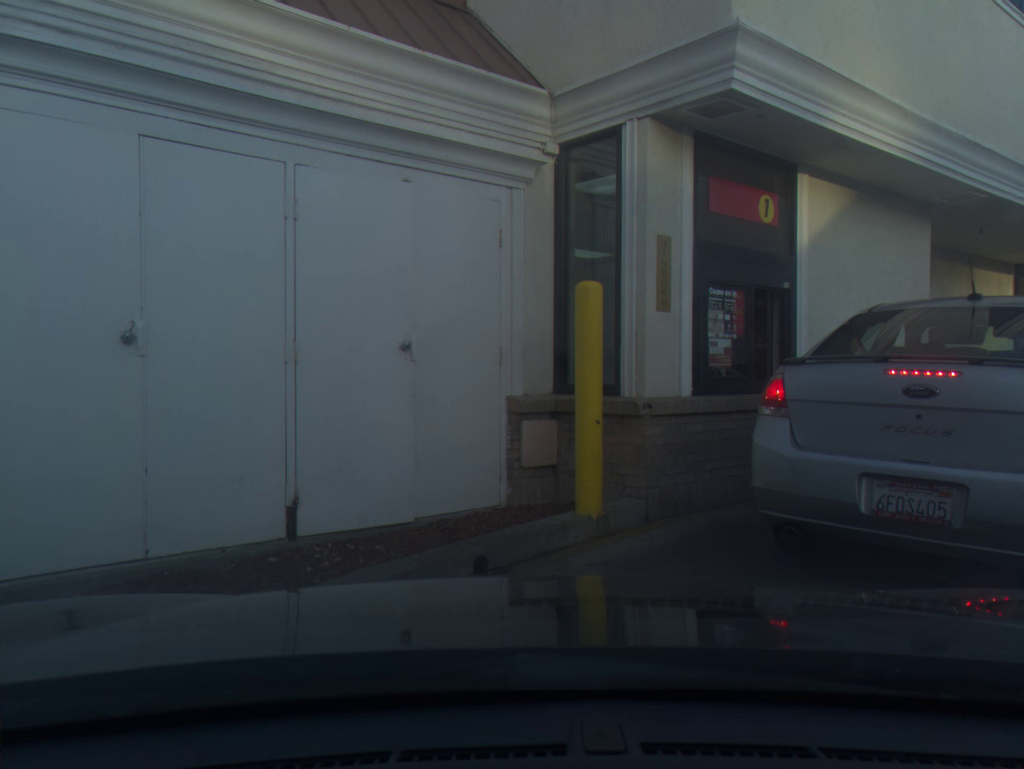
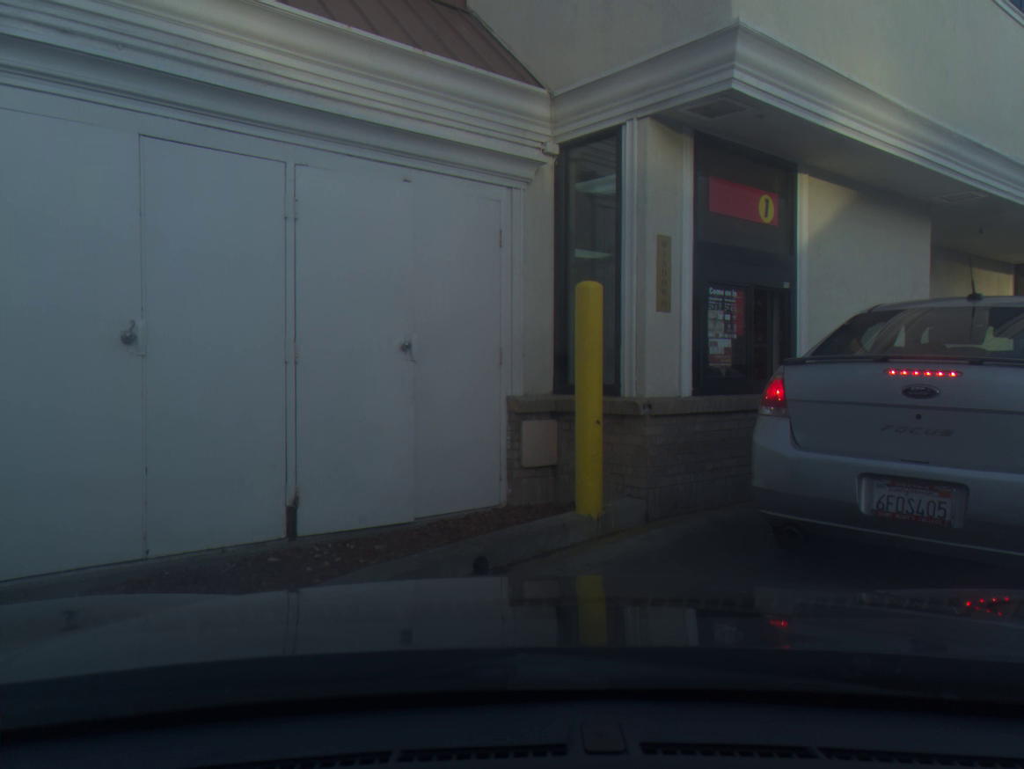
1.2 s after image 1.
(0.0, 0.0) m; 0°
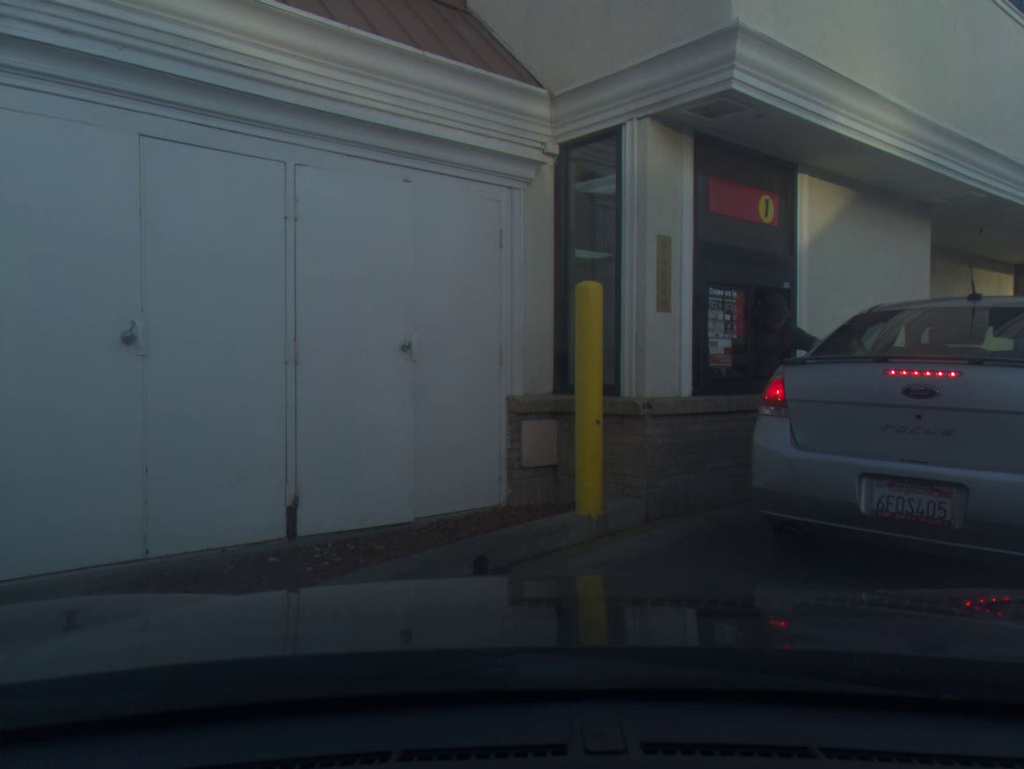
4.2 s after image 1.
(0.0, 0.0) m; 0°
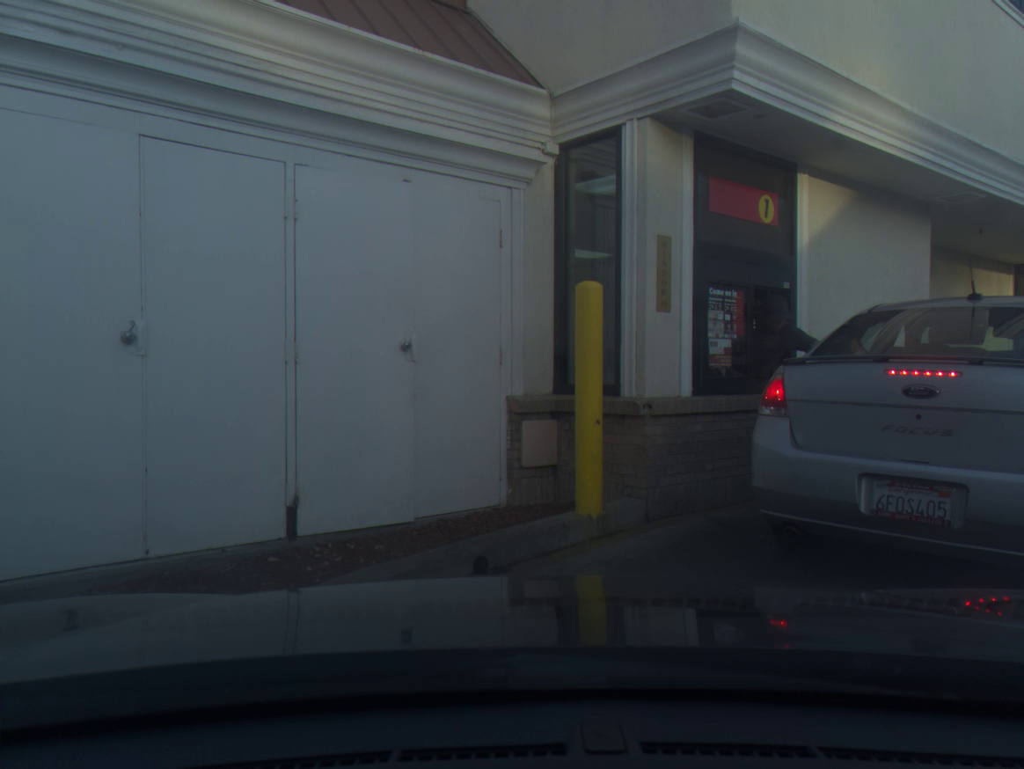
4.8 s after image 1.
(0.0, 0.0) m; 0°
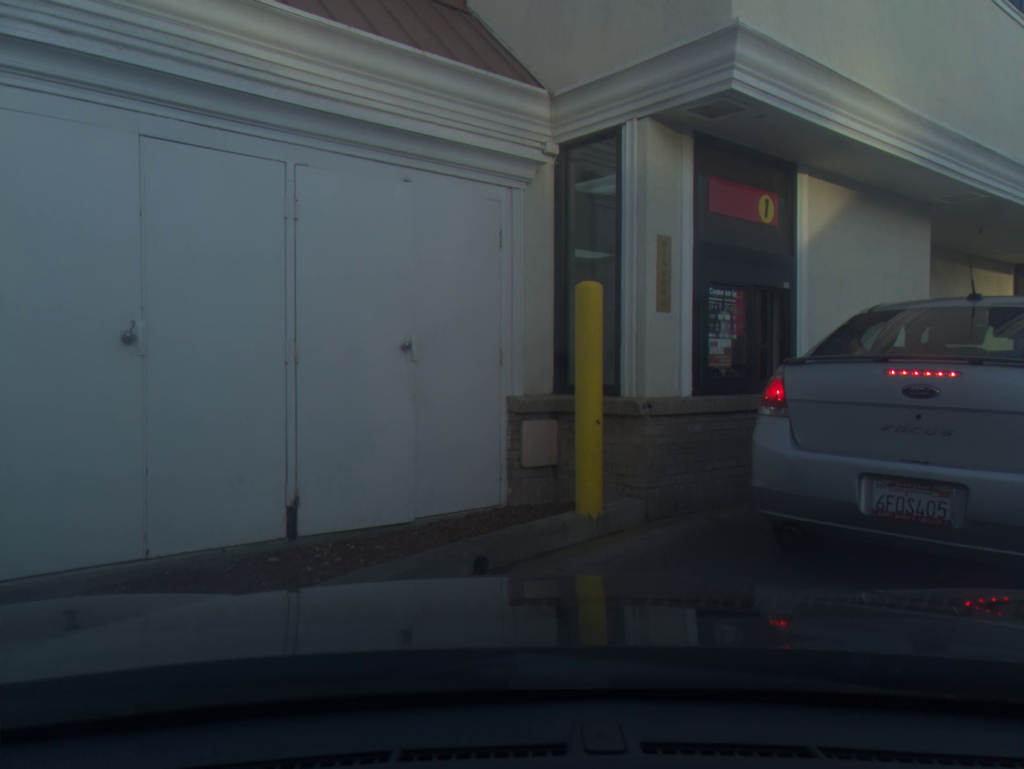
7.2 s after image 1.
(0.0, 0.0) m; 0°
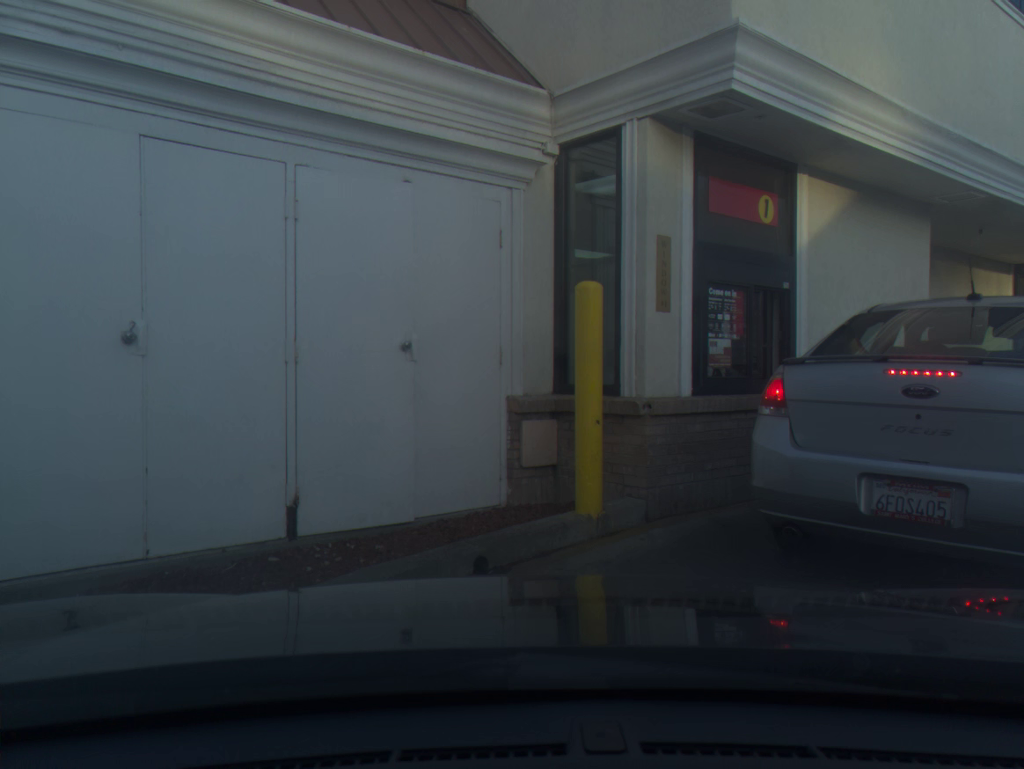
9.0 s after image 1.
(0.0, 0.0) m; 0°
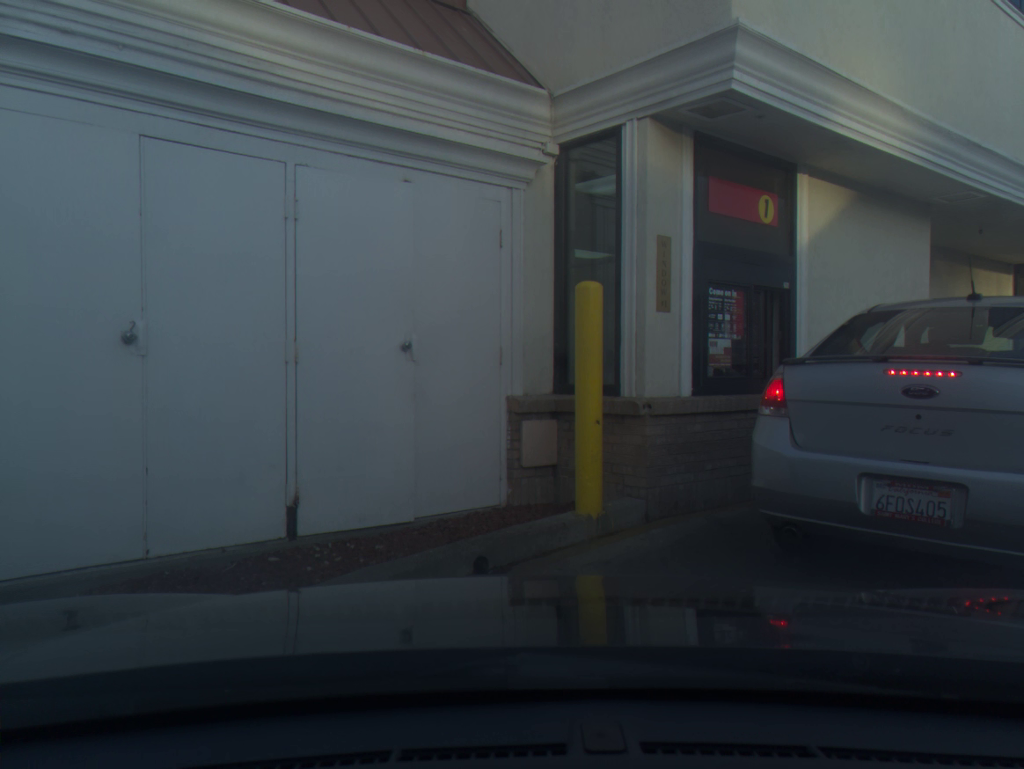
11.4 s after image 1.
(0.0, 0.0) m; -1°
